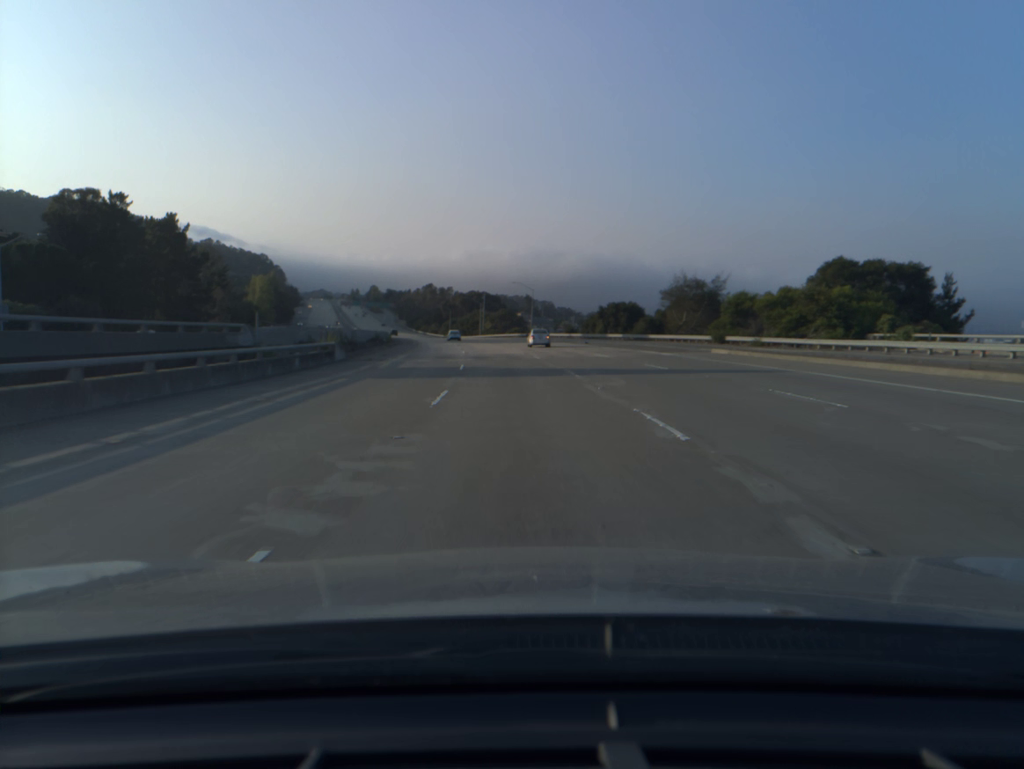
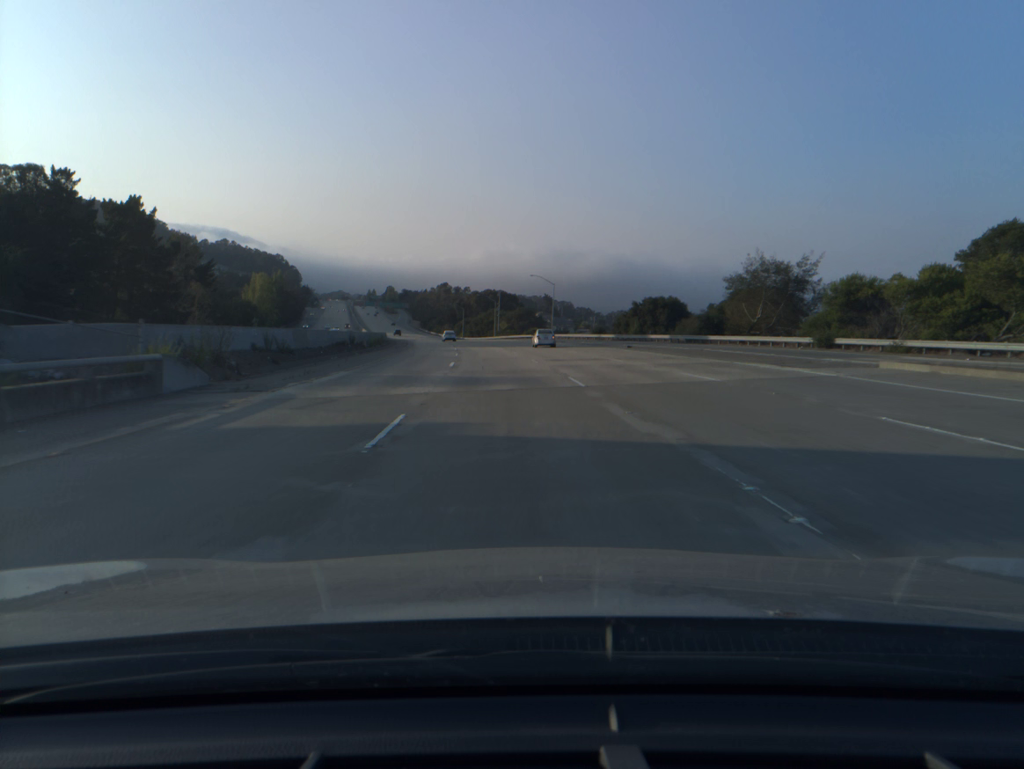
(-0.2, +19.9) m; -1°
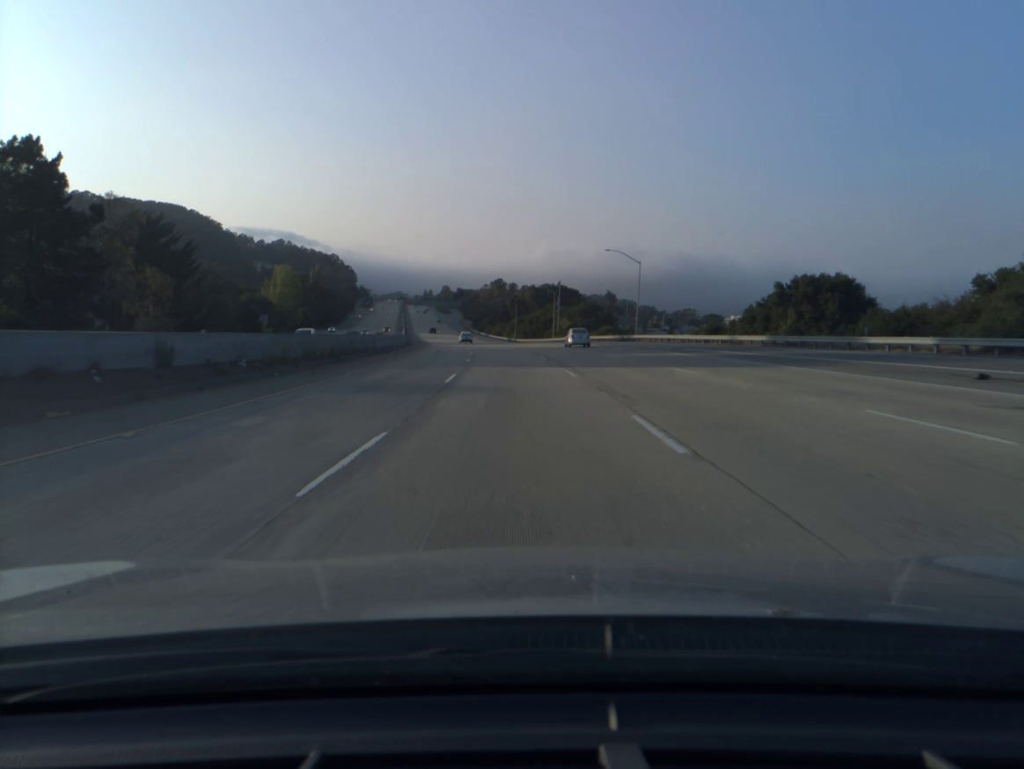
(-1.4, +39.8) m; -4°
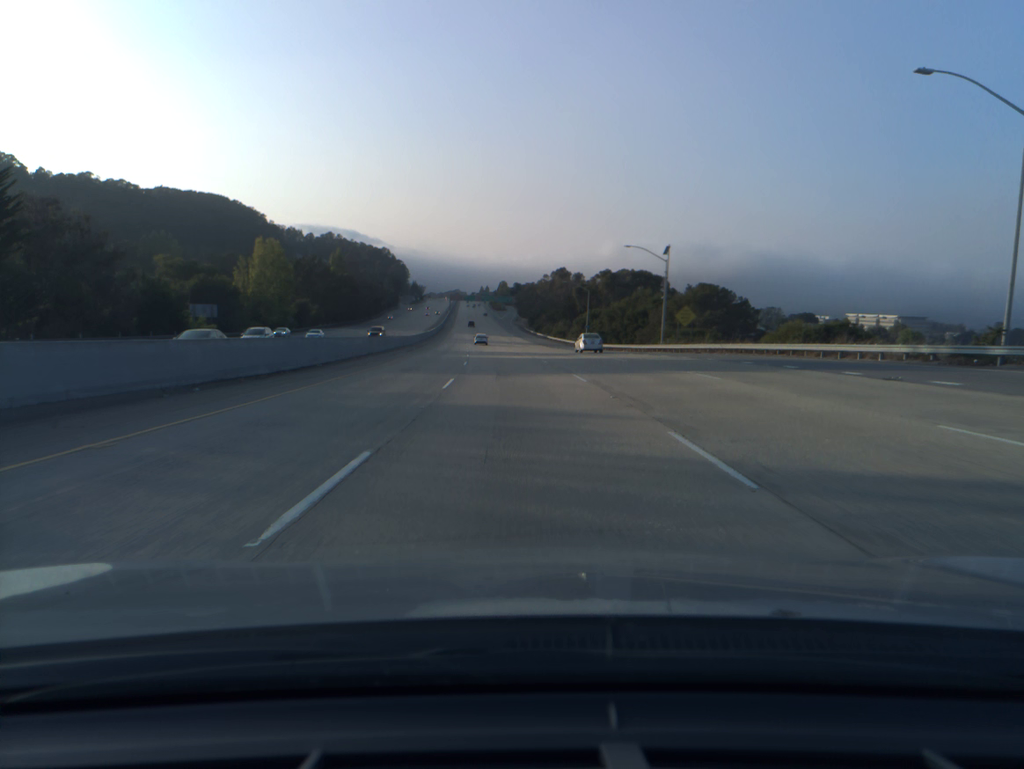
(-2.3, +59.8) m; -4°
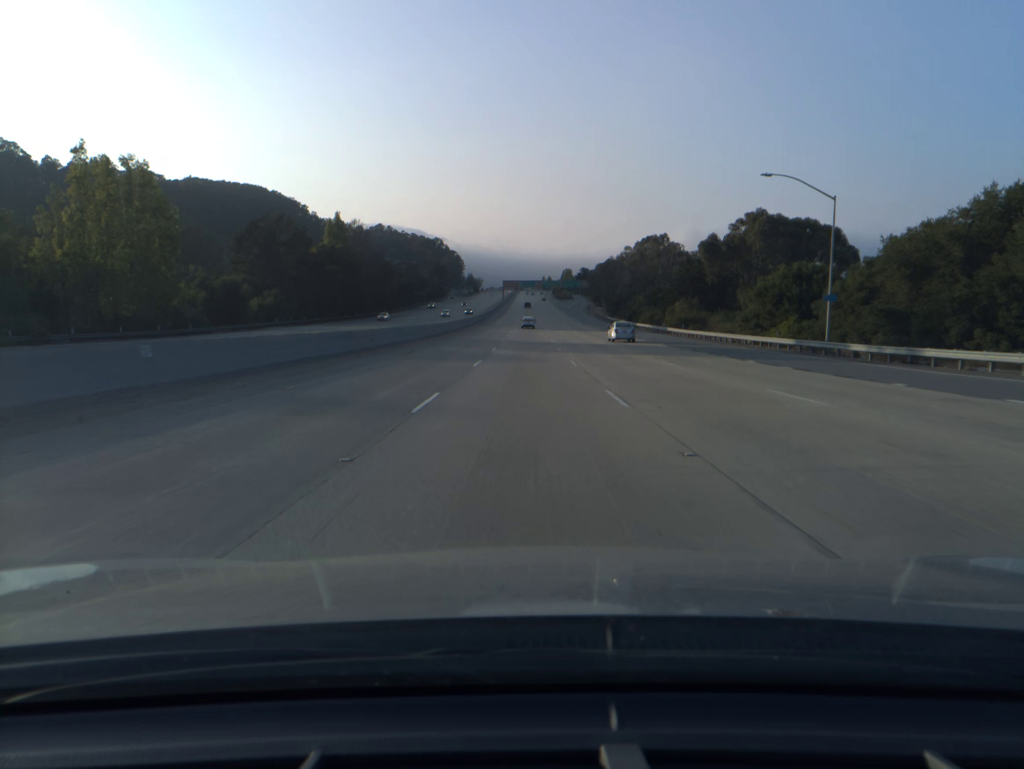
(-3.7, +80.0) m; -5°
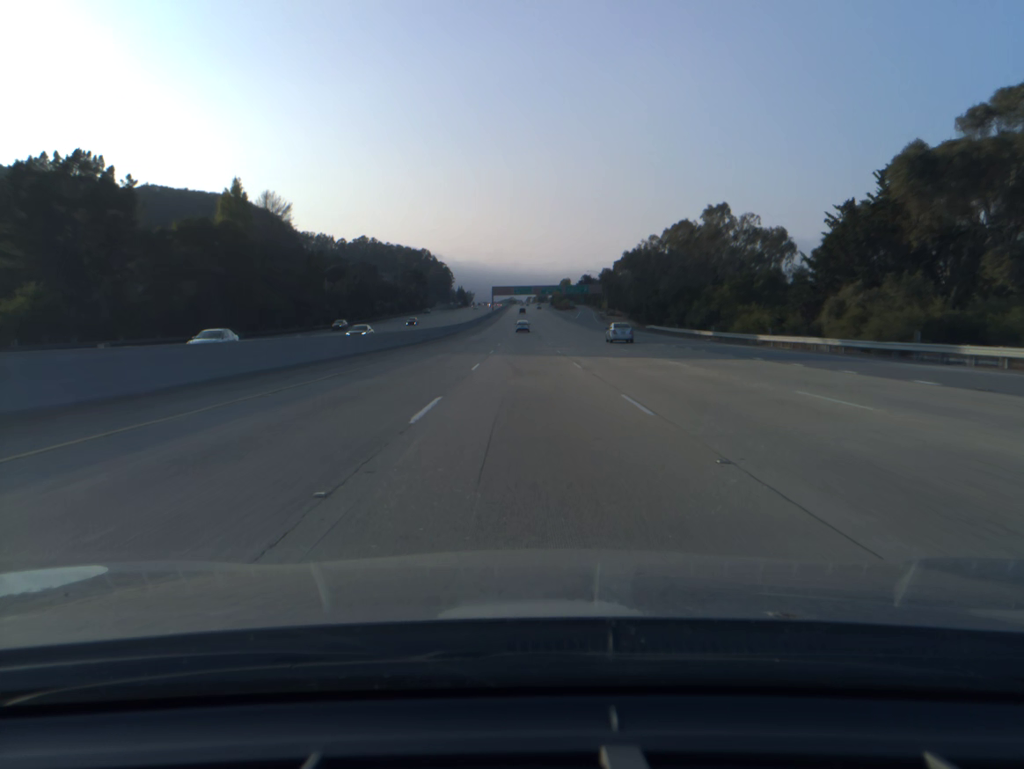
(0.0, +59.8) m; 0°
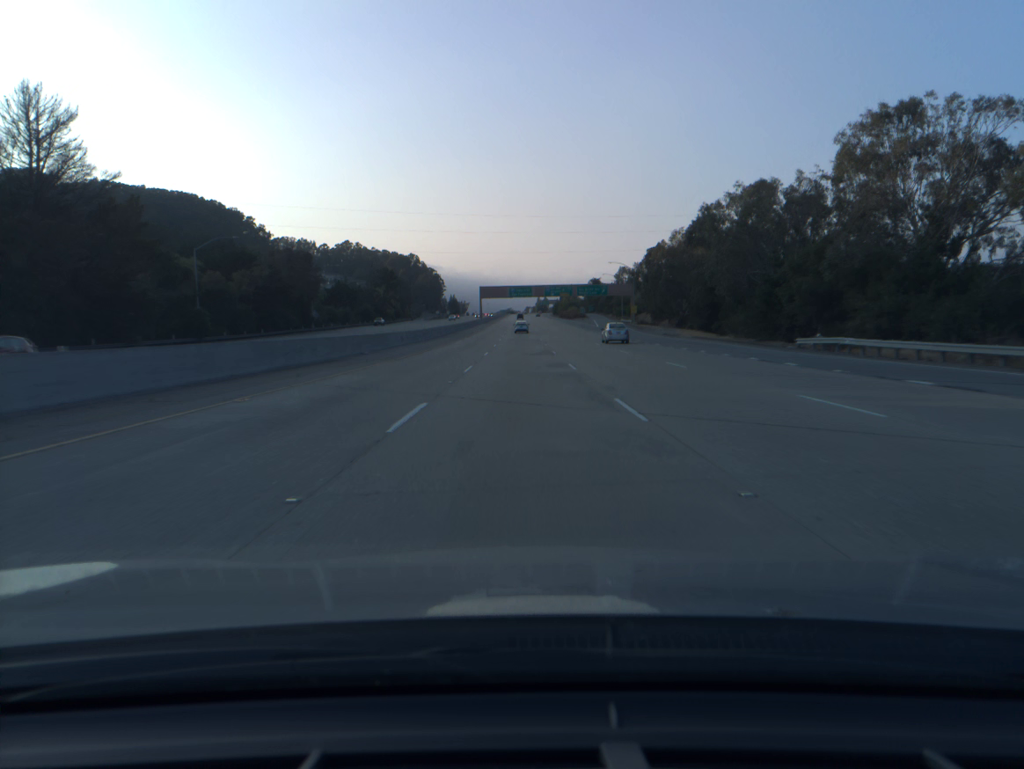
(+0.1, +59.2) m; 0°
